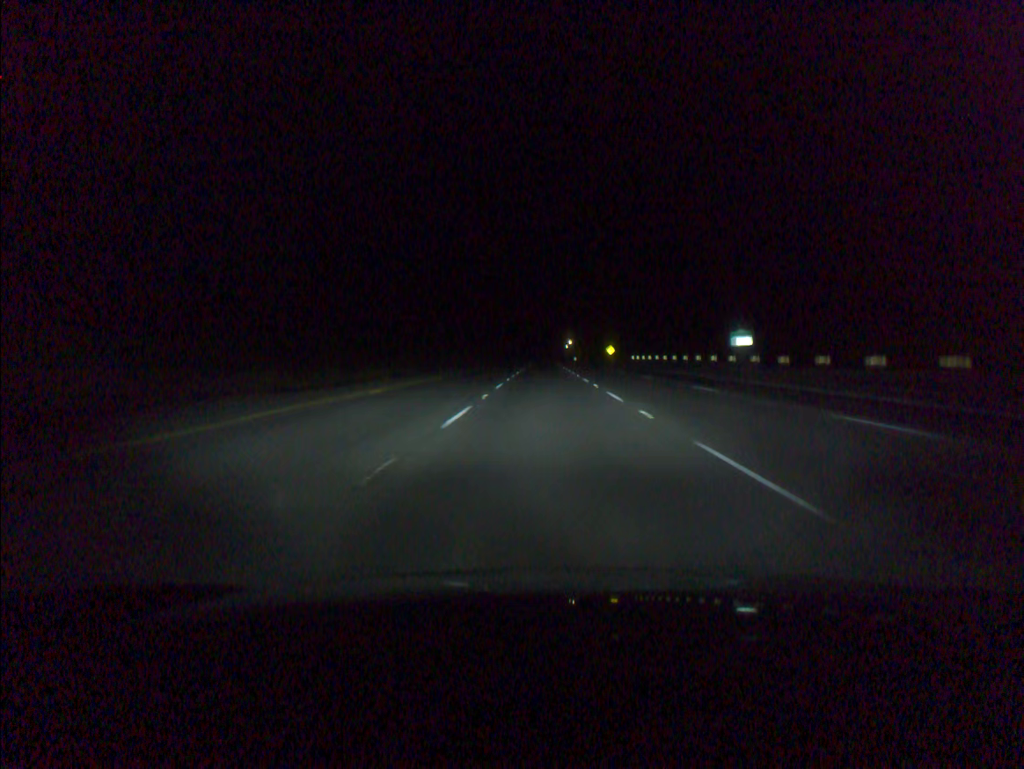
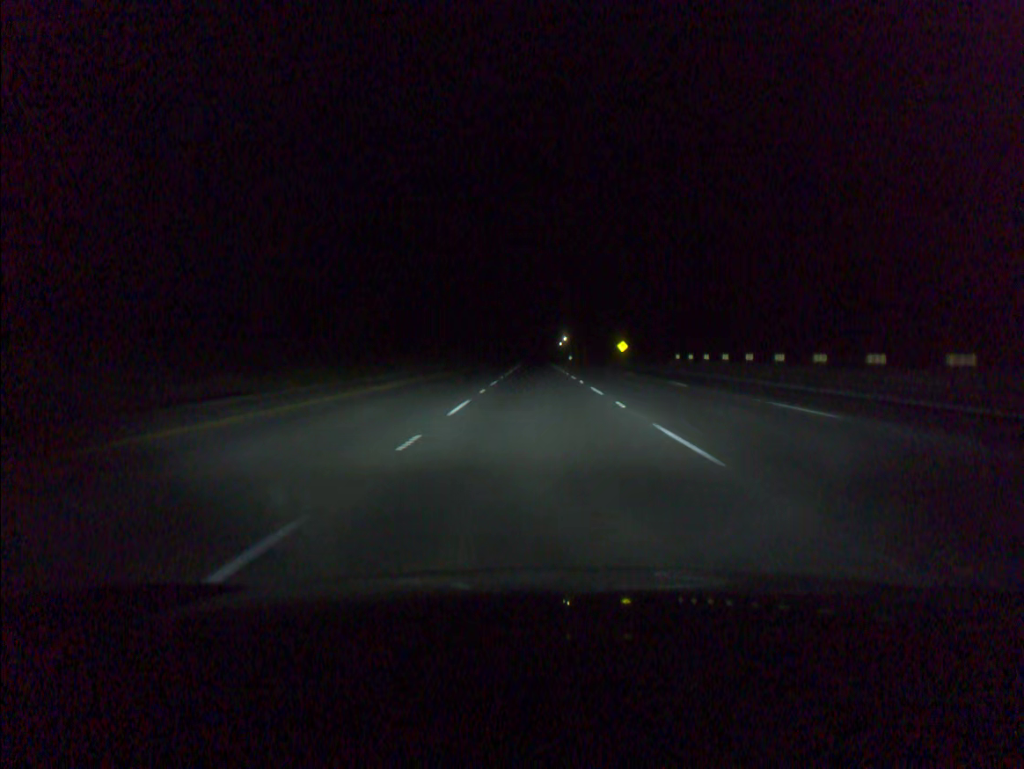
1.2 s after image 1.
(+0.2, +41.0) m; +1°
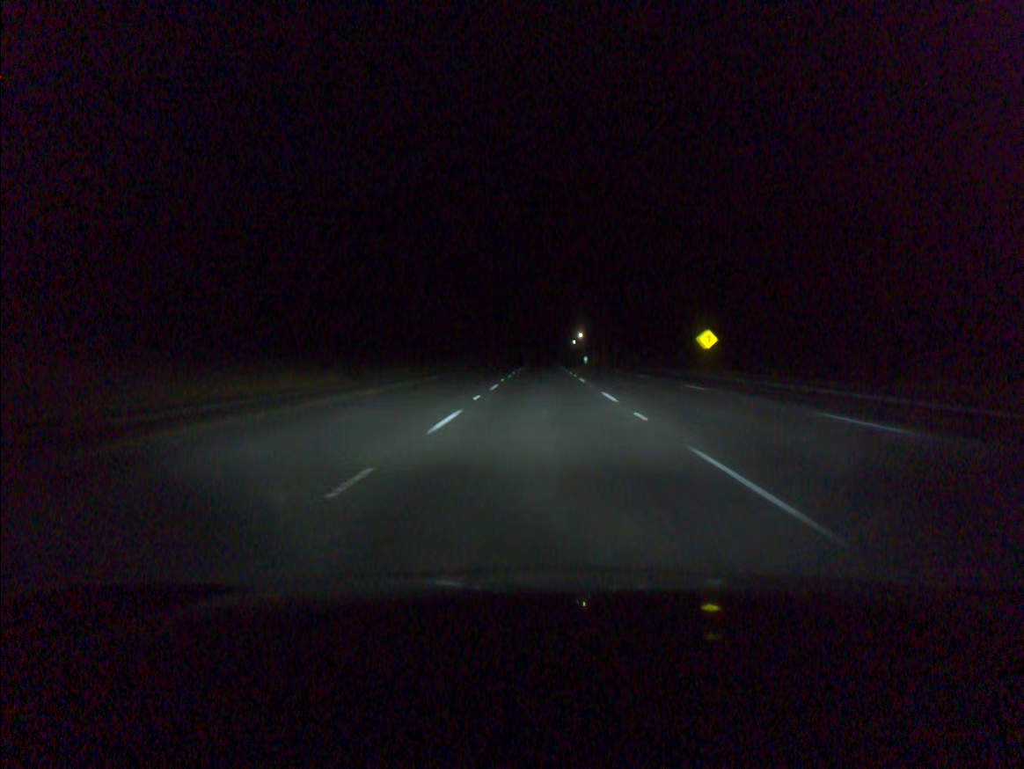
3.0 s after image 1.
(-0.2, +61.5) m; -1°
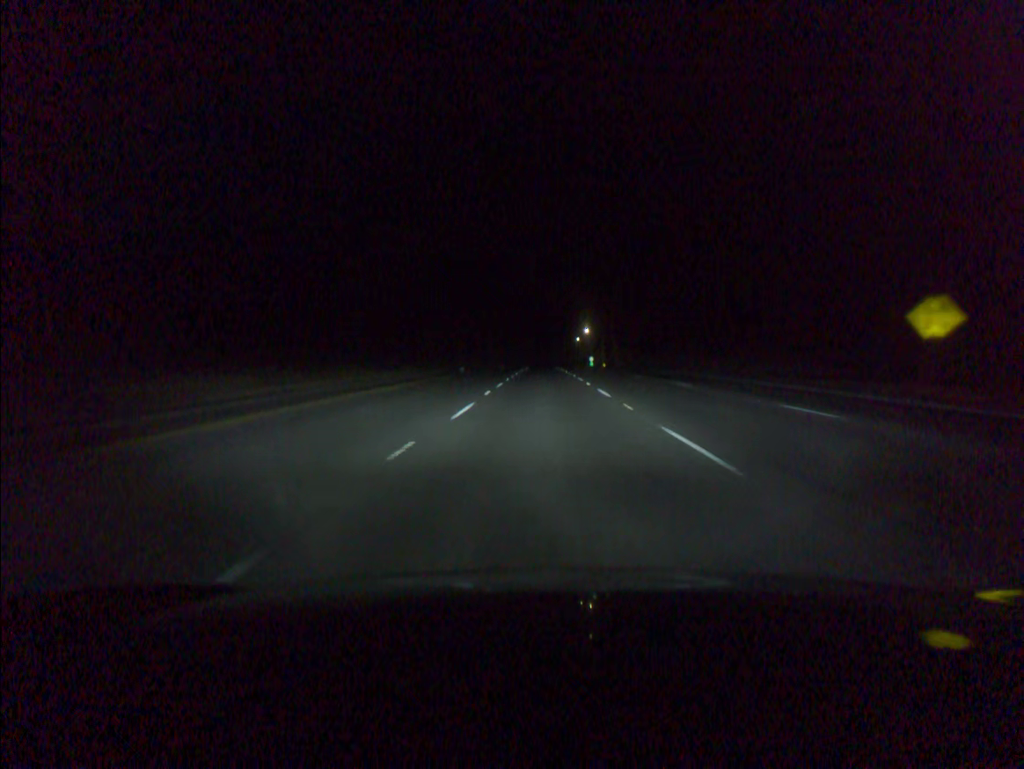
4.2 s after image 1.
(0.0, +41.0) m; 0°
